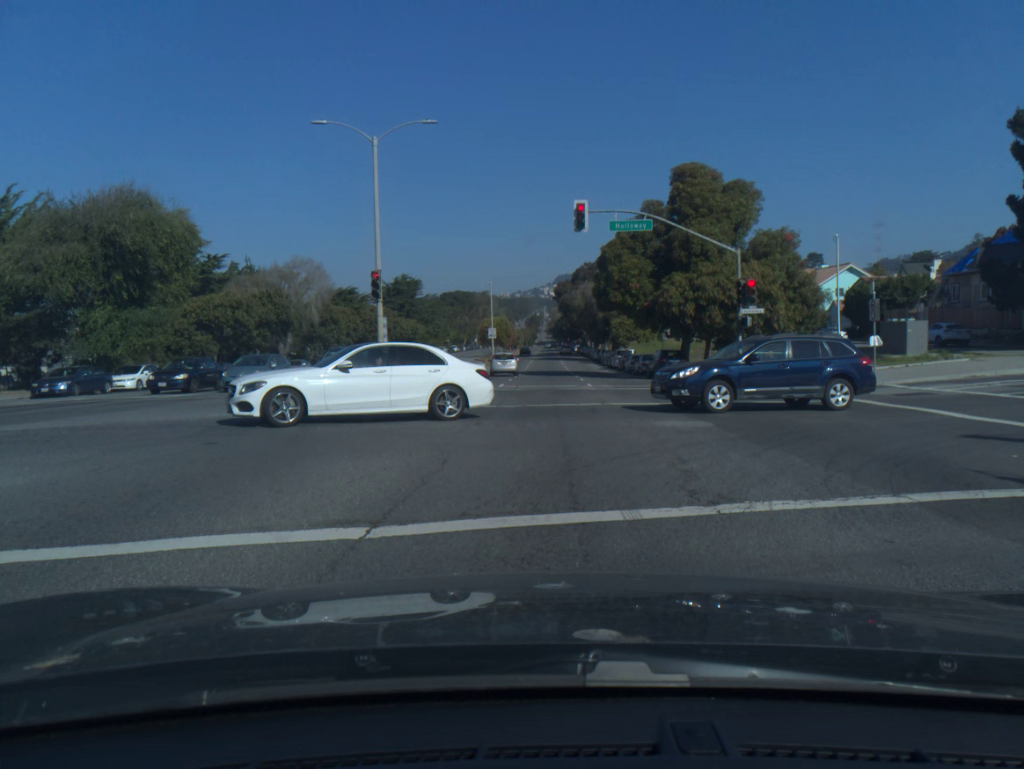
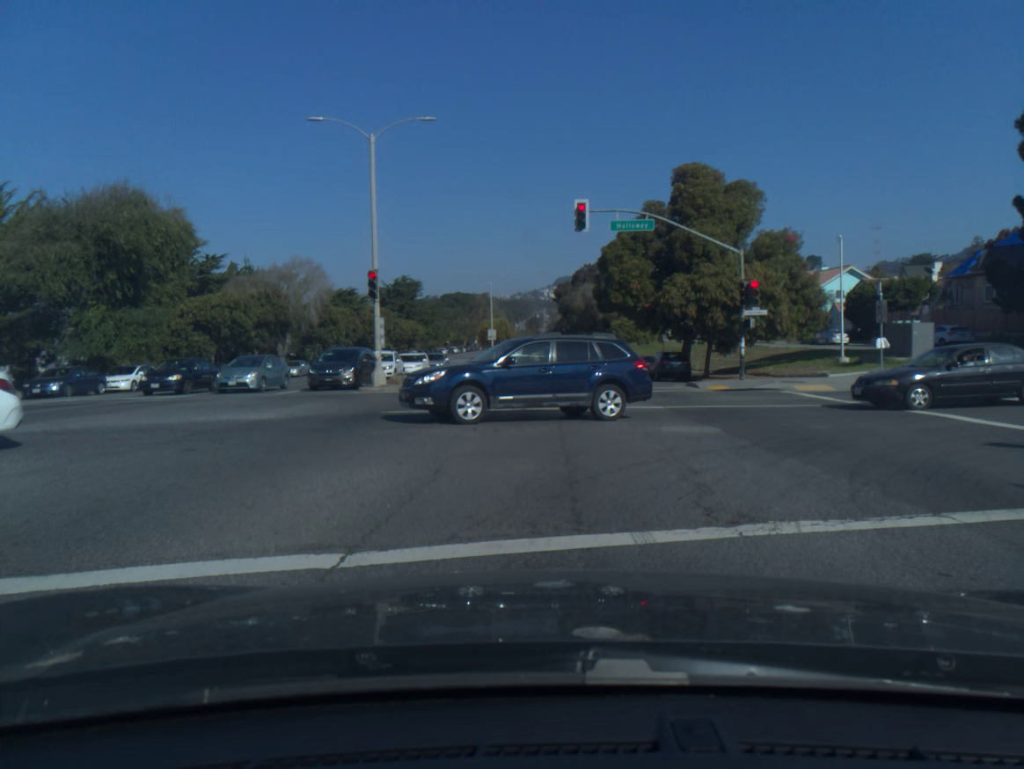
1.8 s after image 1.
(0.0, +0.7) m; 0°
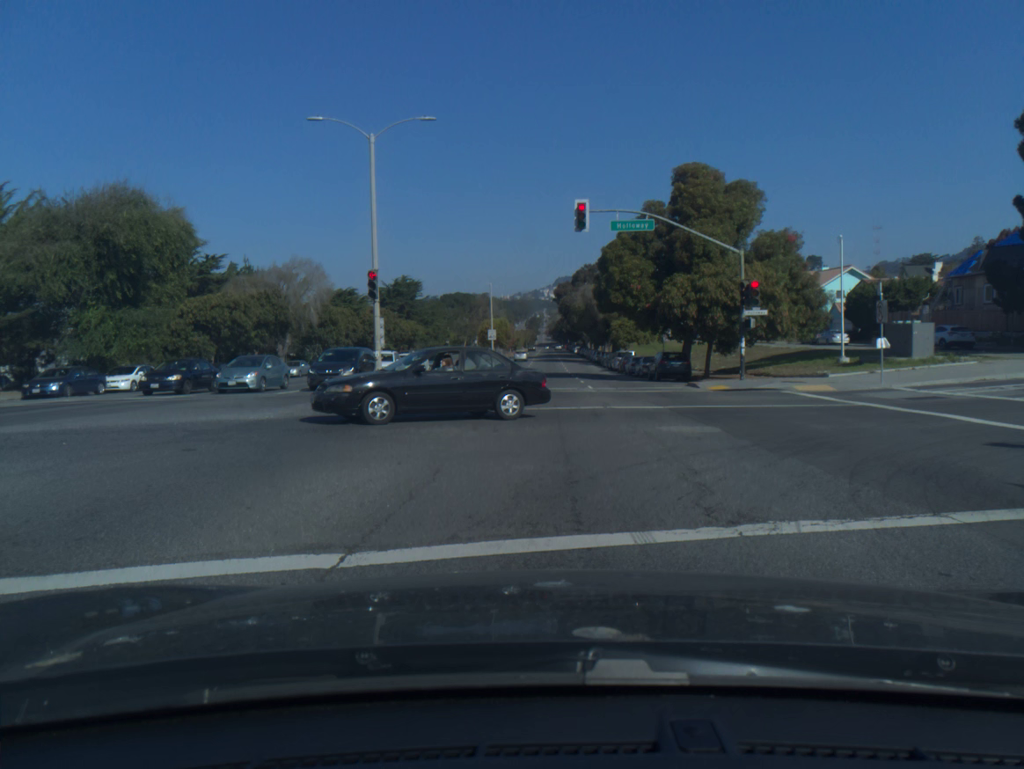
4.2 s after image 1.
(0.0, 0.0) m; 0°
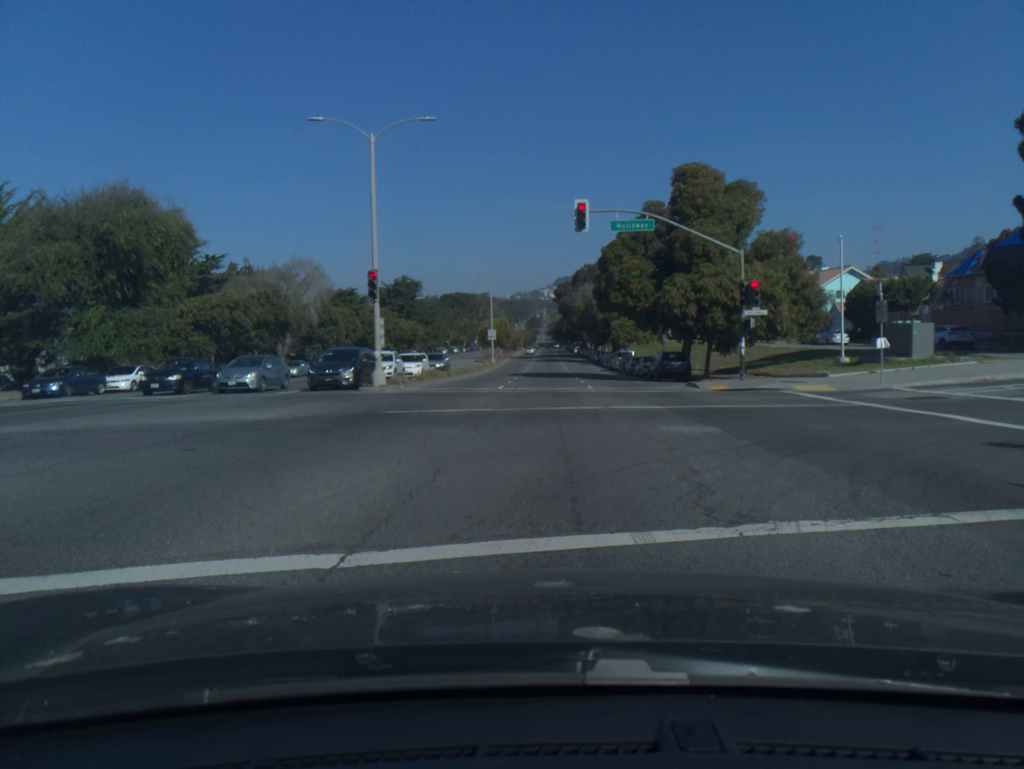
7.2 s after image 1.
(0.0, 0.0) m; 0°
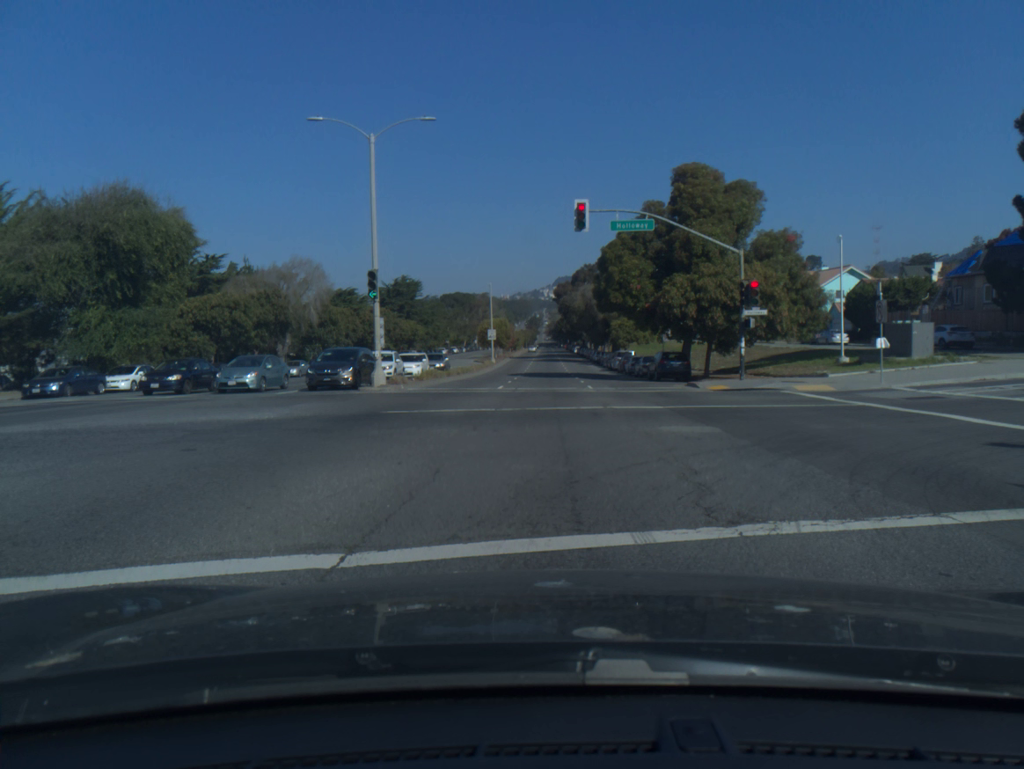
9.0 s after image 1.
(0.0, 0.0) m; 0°
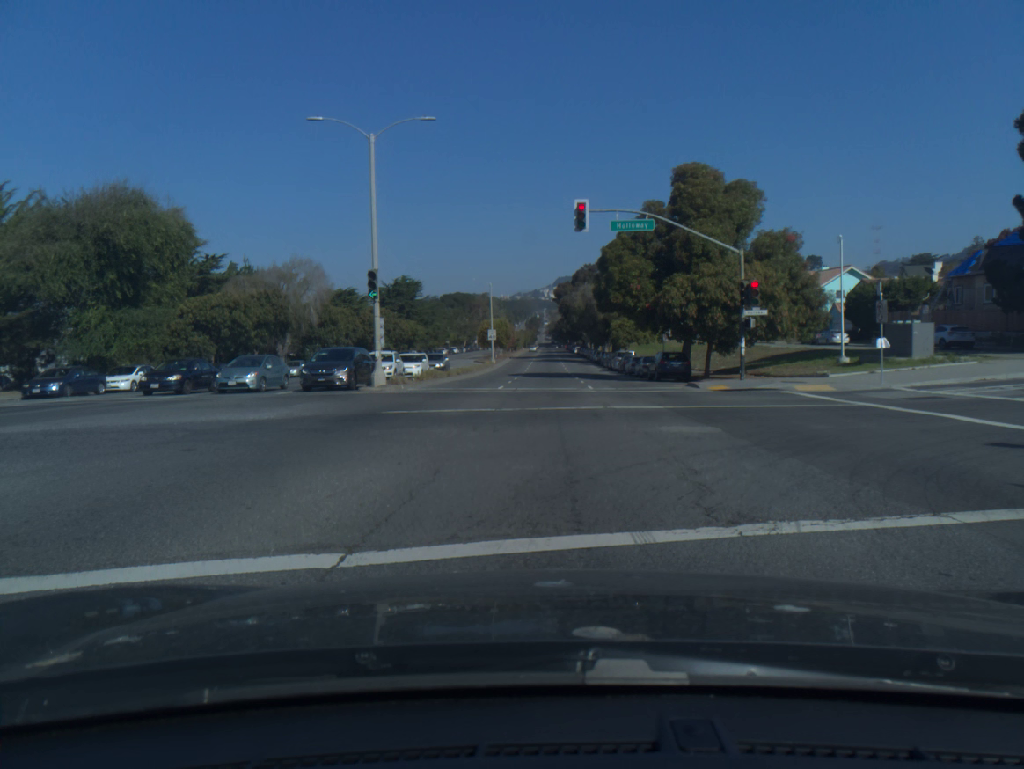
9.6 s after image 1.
(0.0, 0.0) m; 0°
